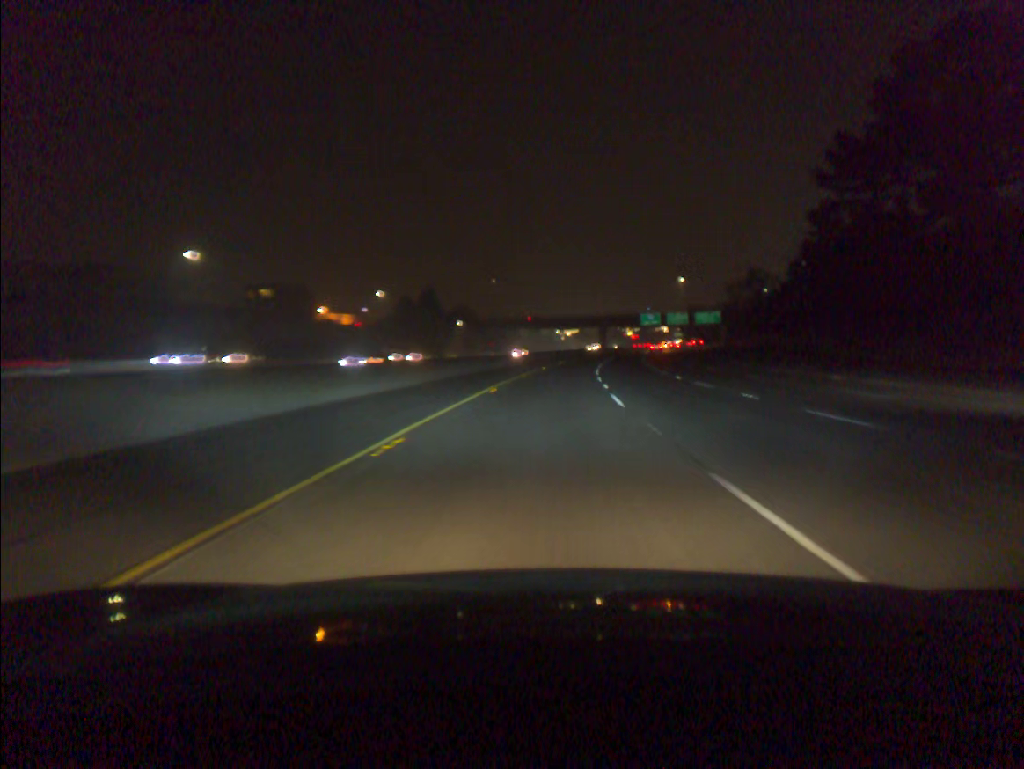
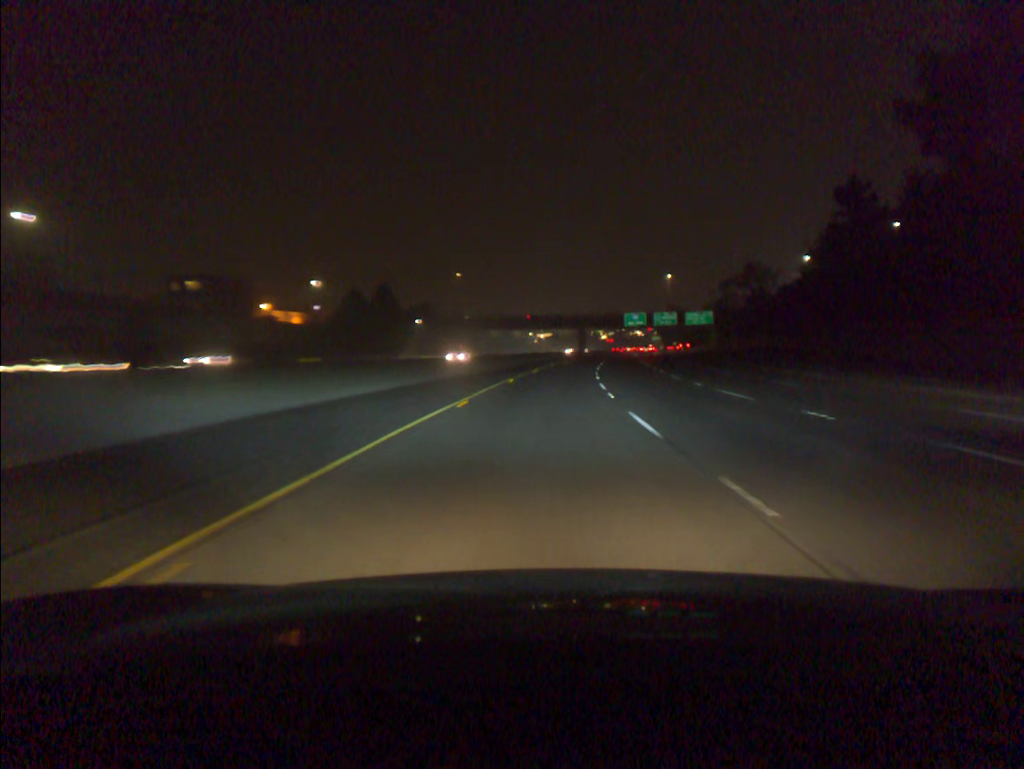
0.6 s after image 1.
(+0.4, +21.0) m; +2°
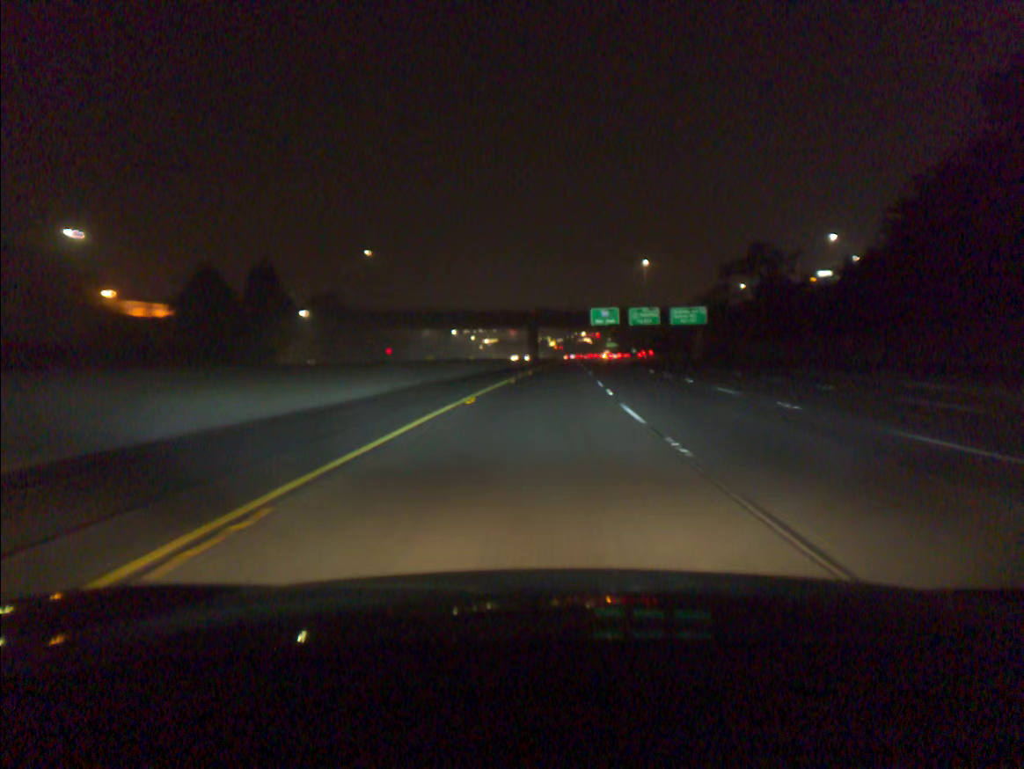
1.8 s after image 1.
(+1.4, +42.2) m; +4°
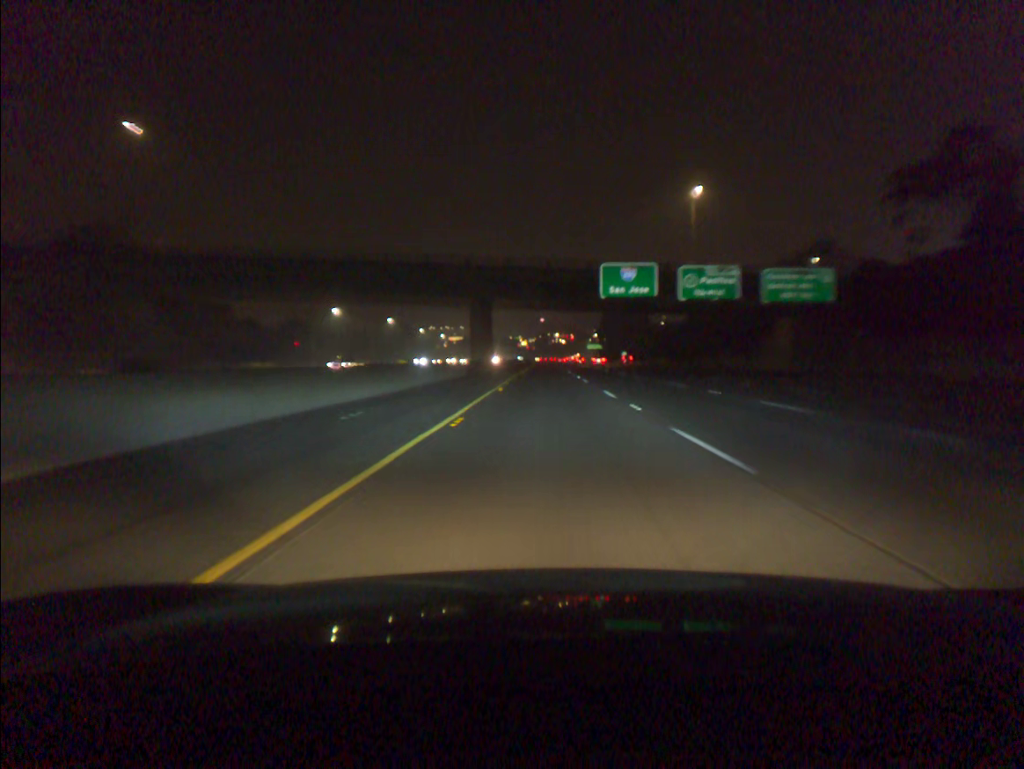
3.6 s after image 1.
(+1.6, +64.1) m; +2°
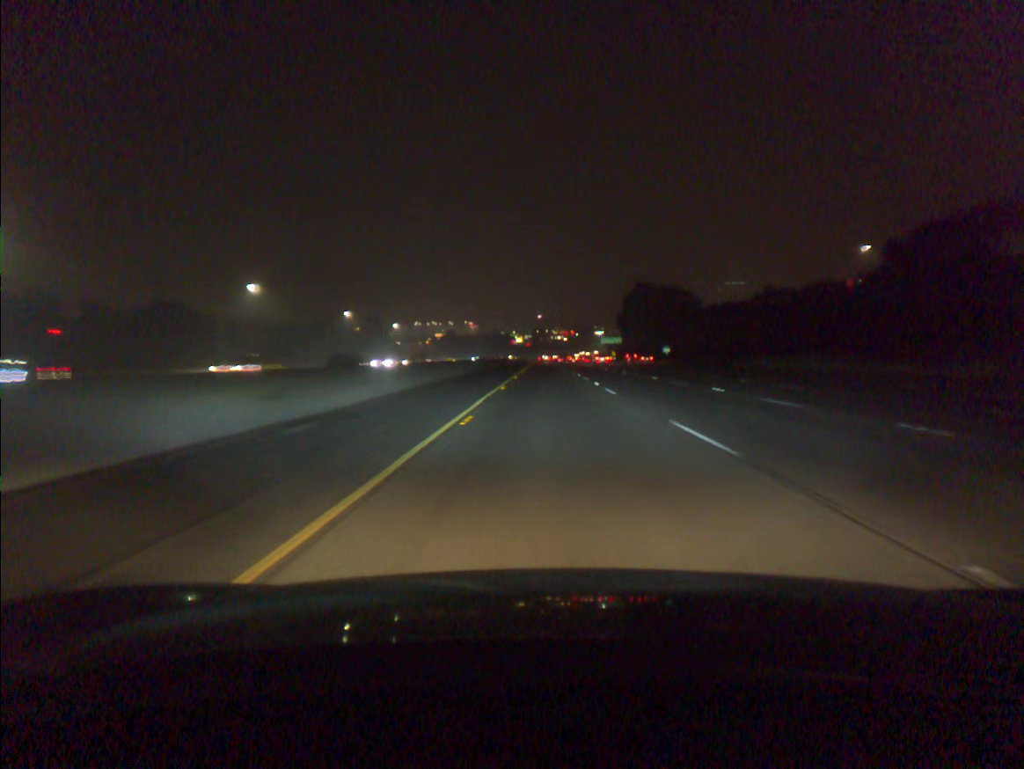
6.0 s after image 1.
(+0.1, +87.2) m; 0°
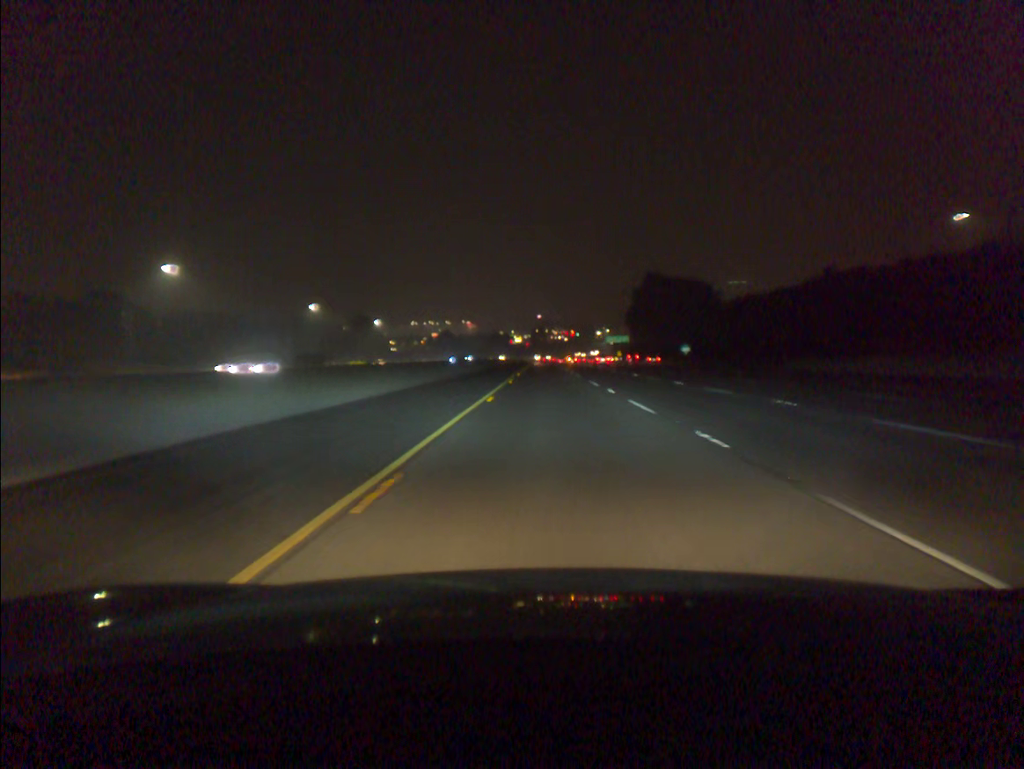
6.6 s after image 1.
(0.0, +22.1) m; 0°
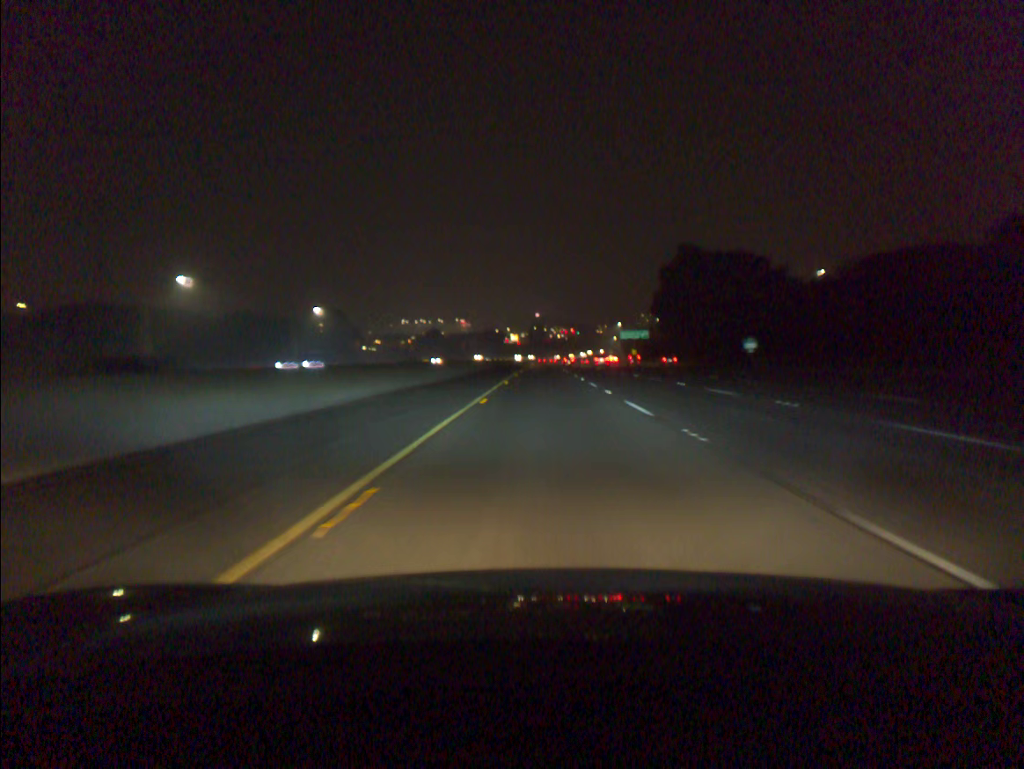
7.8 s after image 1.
(0.0, +44.6) m; 0°
